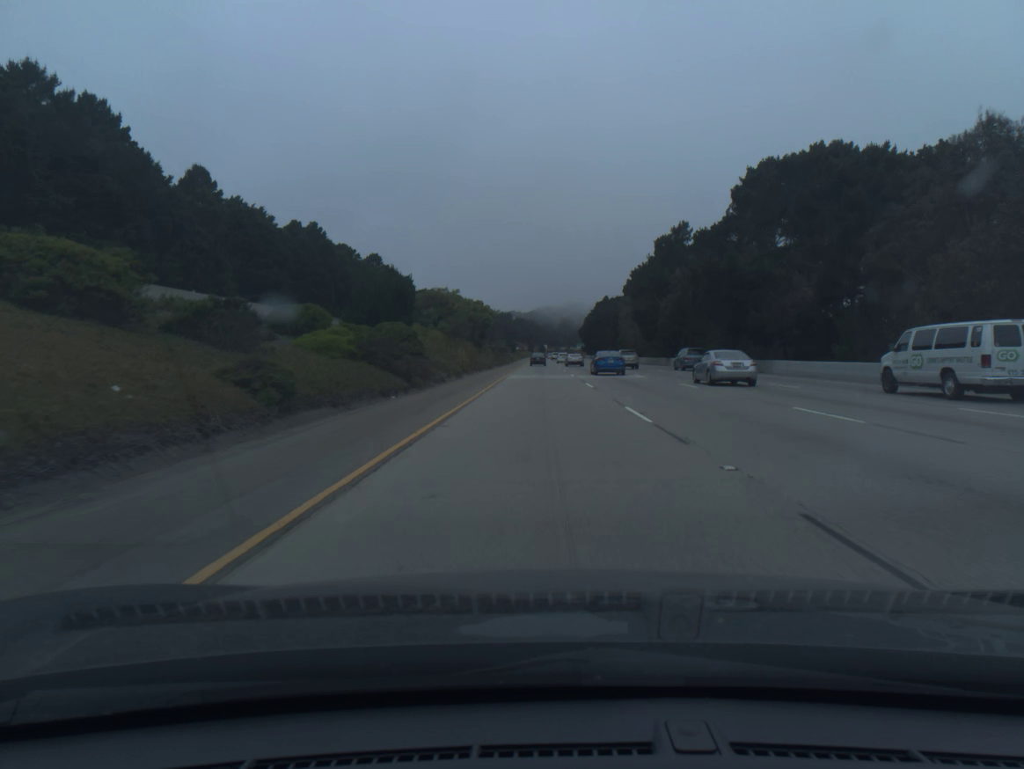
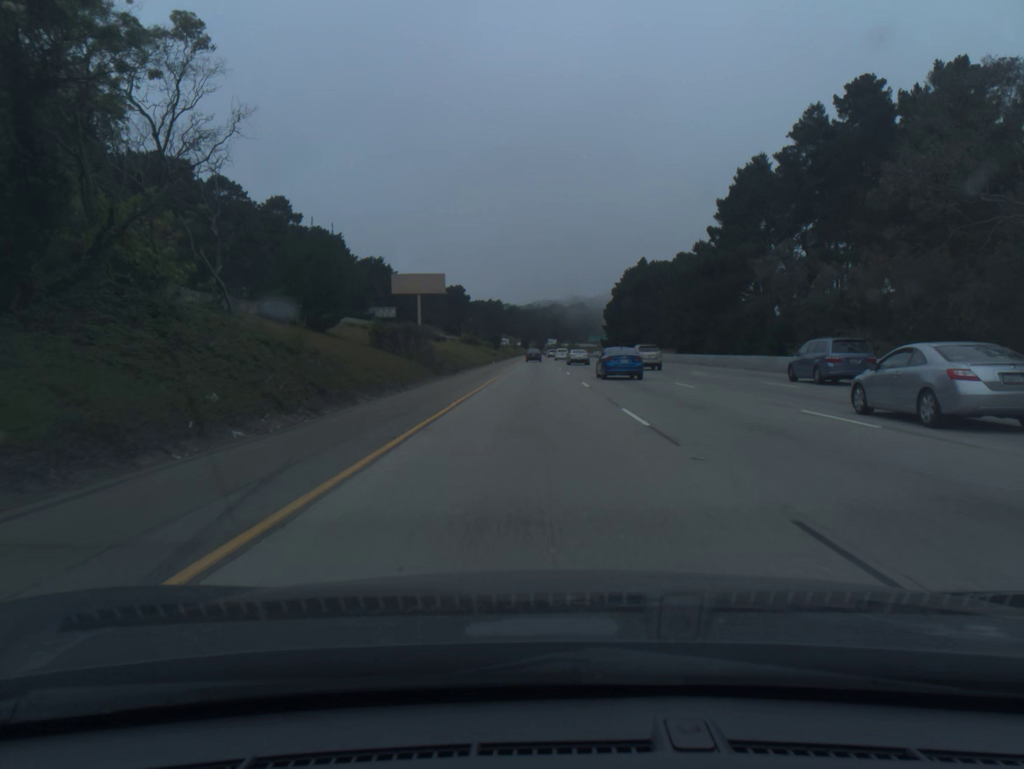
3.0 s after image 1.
(+0.4, +103.0) m; 0°
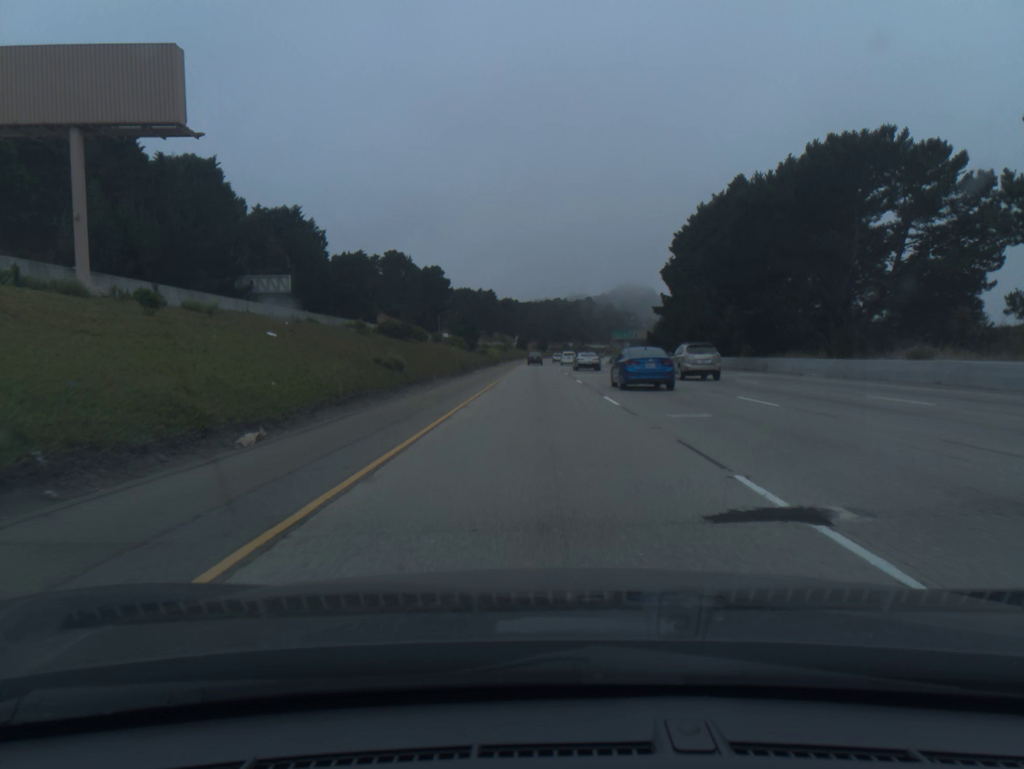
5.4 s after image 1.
(-0.4, +82.0) m; 0°
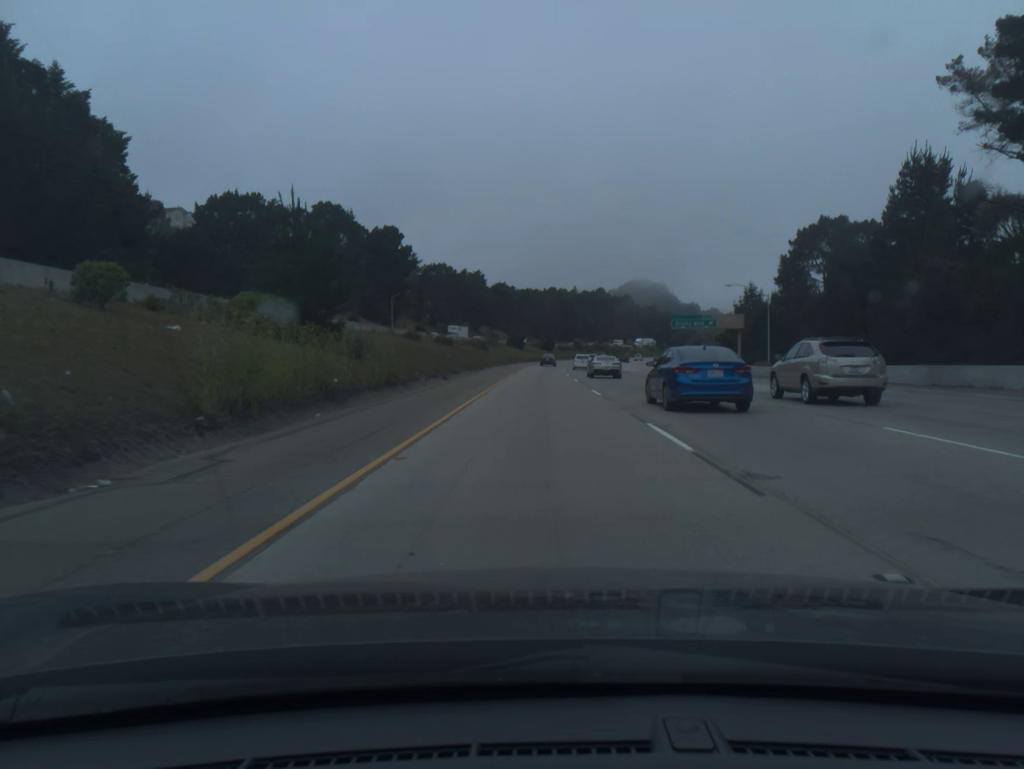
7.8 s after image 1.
(-0.1, +81.9) m; 0°
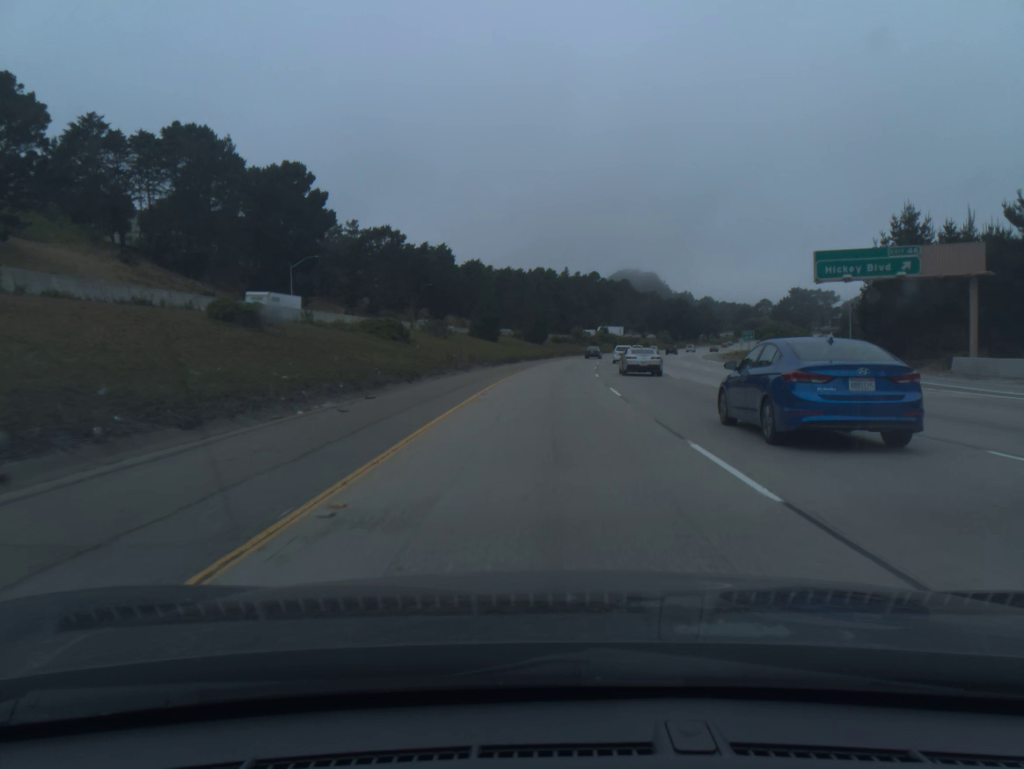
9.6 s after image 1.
(+0.3, +61.6) m; +1°
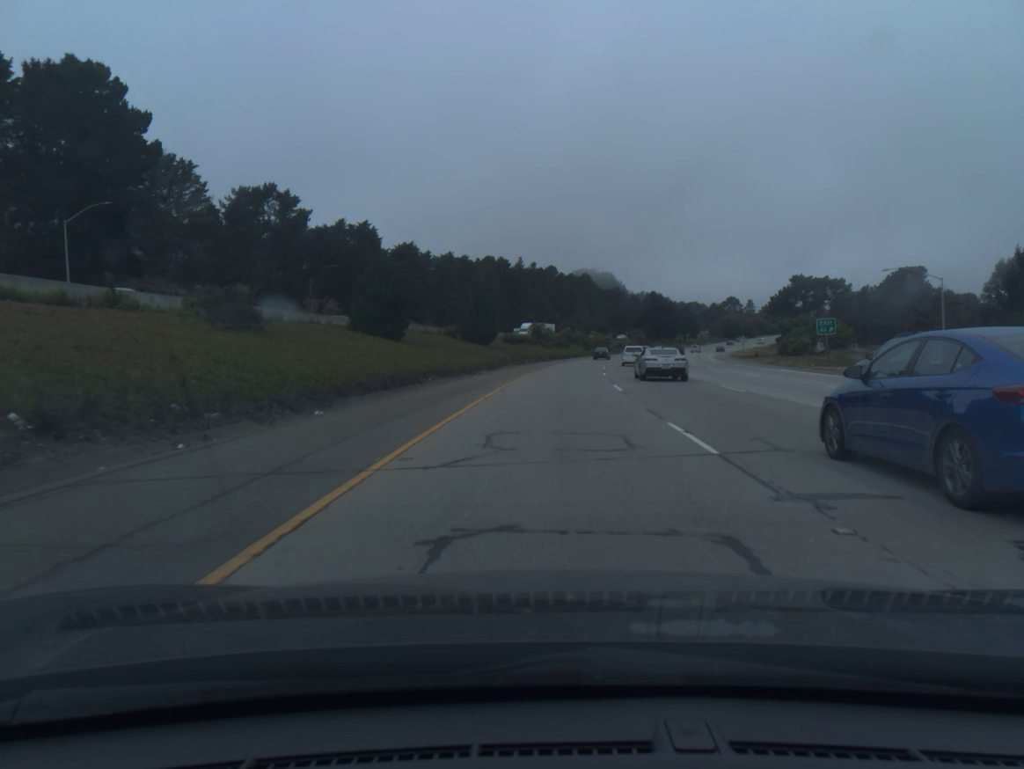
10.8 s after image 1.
(+0.9, +41.0) m; +3°
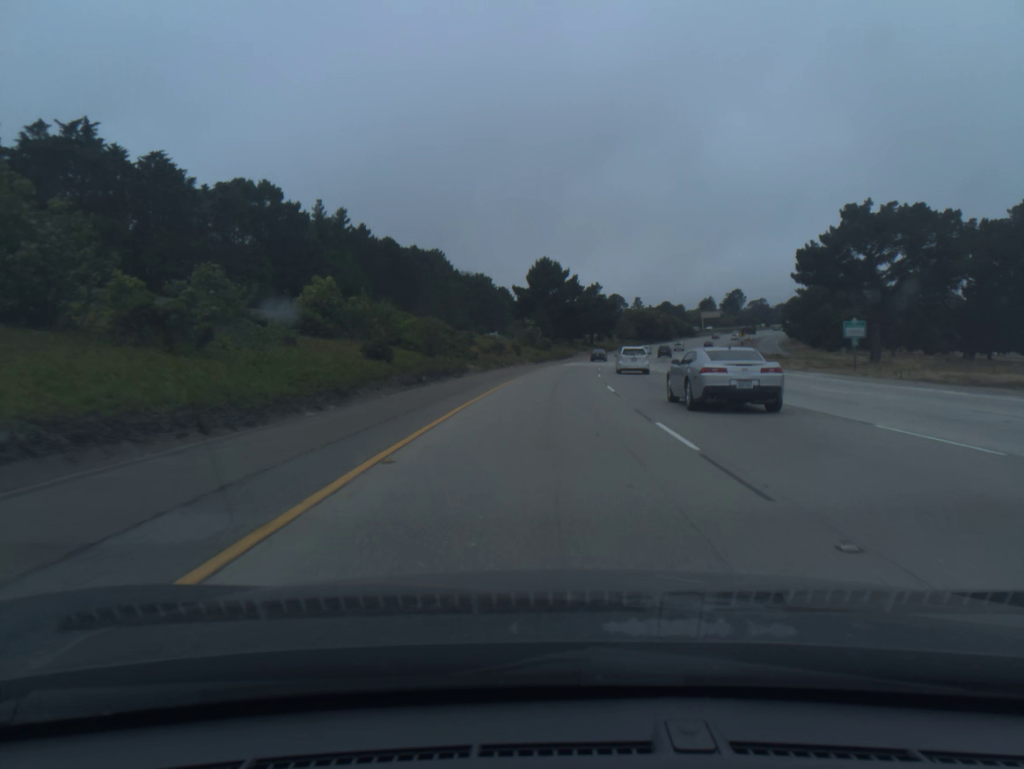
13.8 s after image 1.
(+9.1, +101.9) m; +10°
